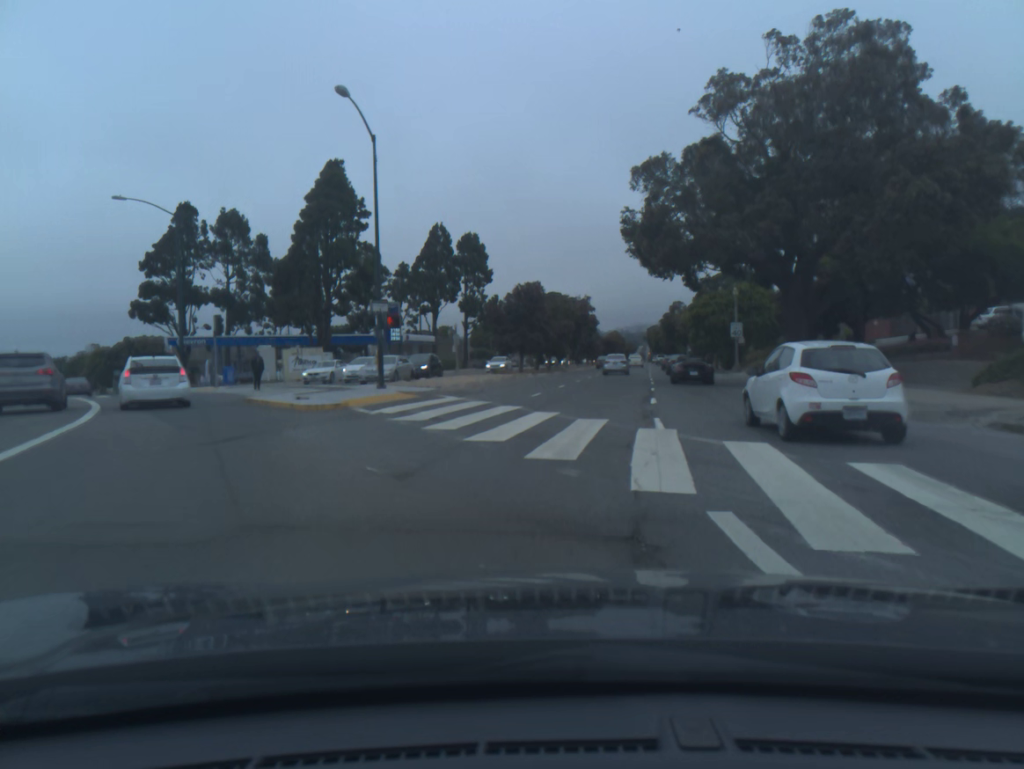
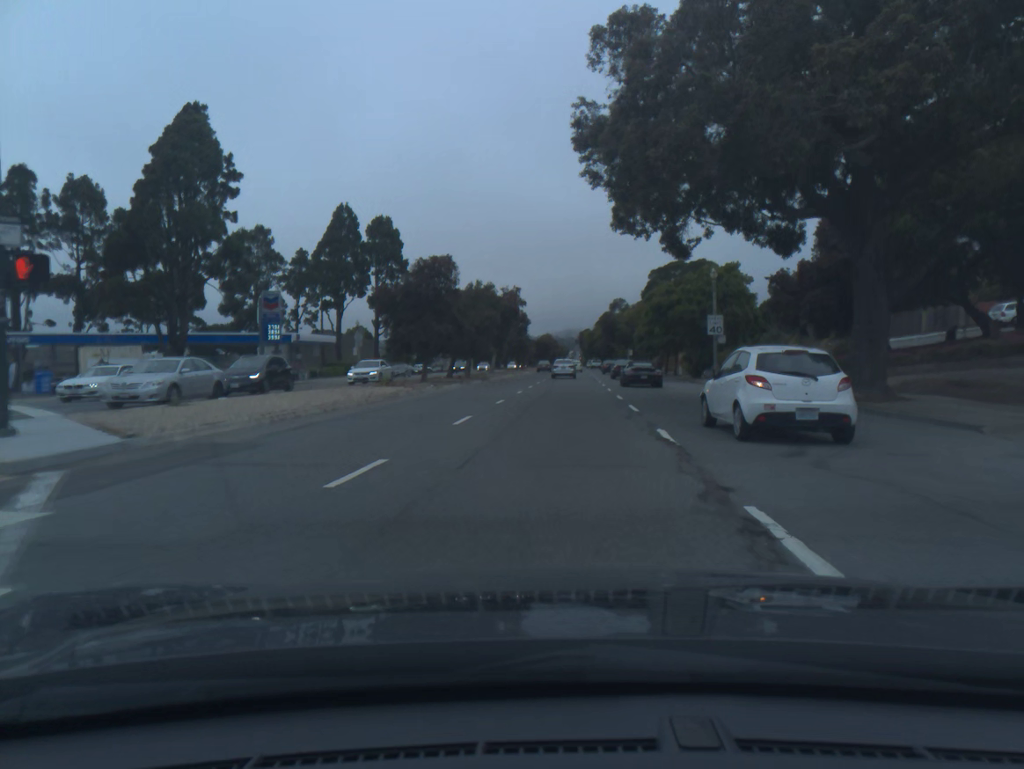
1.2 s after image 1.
(+0.9, +16.5) m; +5°
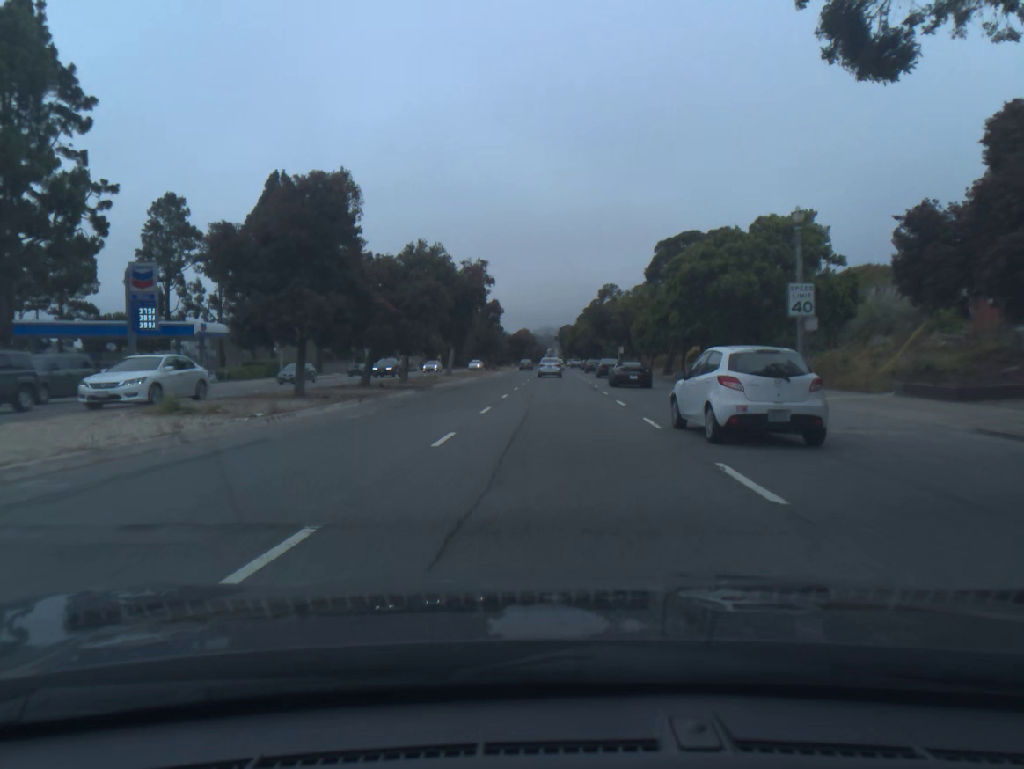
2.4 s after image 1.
(+0.2, +18.3) m; +2°
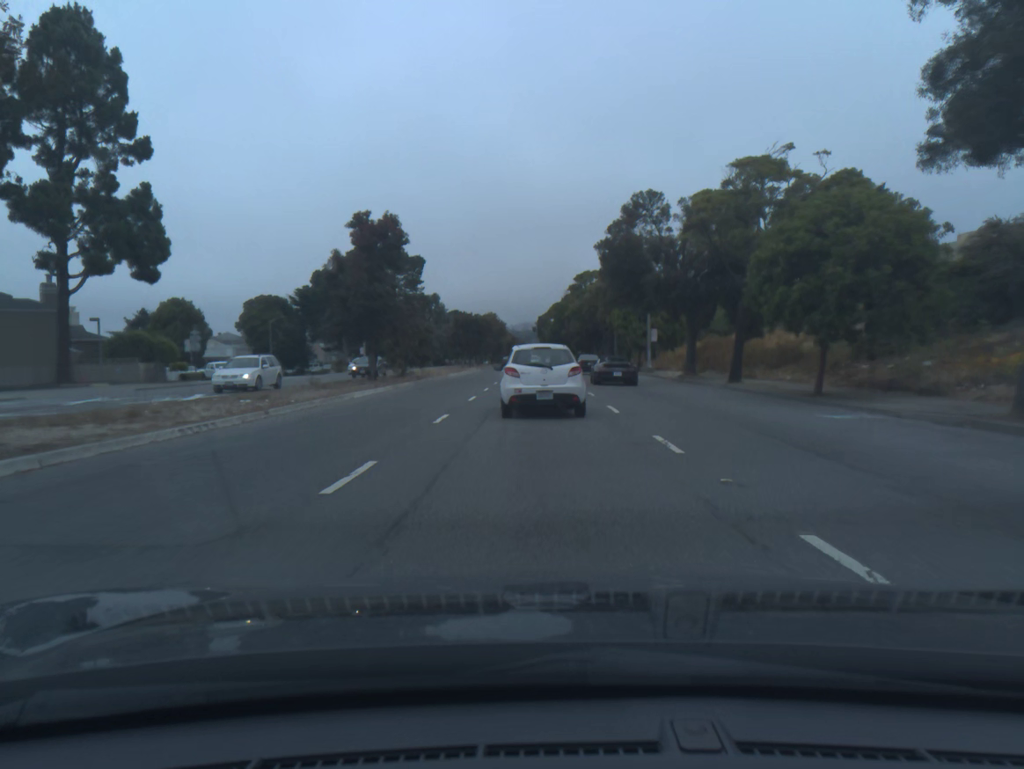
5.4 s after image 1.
(+1.0, +47.9) m; +2°
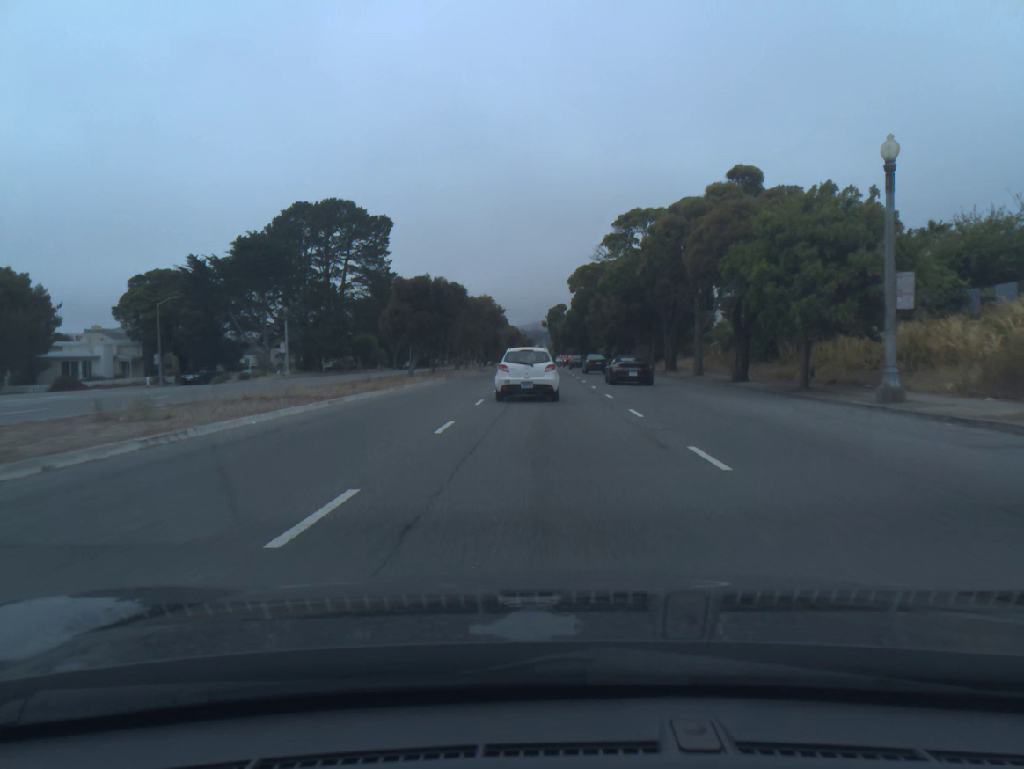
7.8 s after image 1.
(-0.5, +38.3) m; -1°
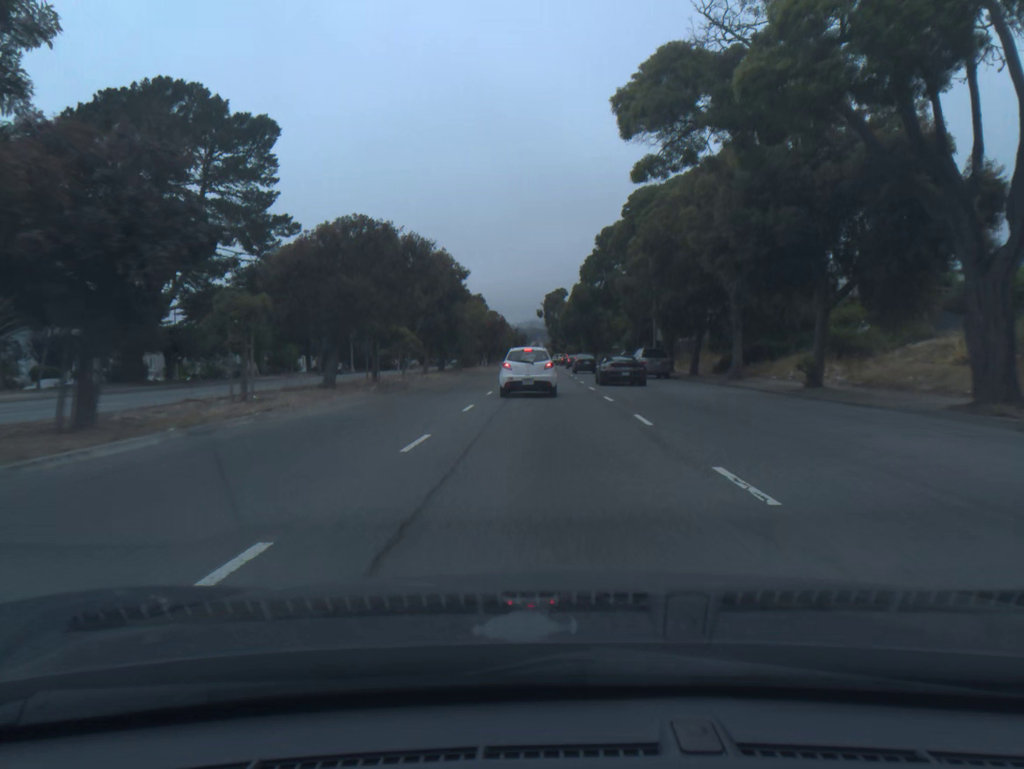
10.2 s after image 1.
(+0.2, +39.0) m; 0°
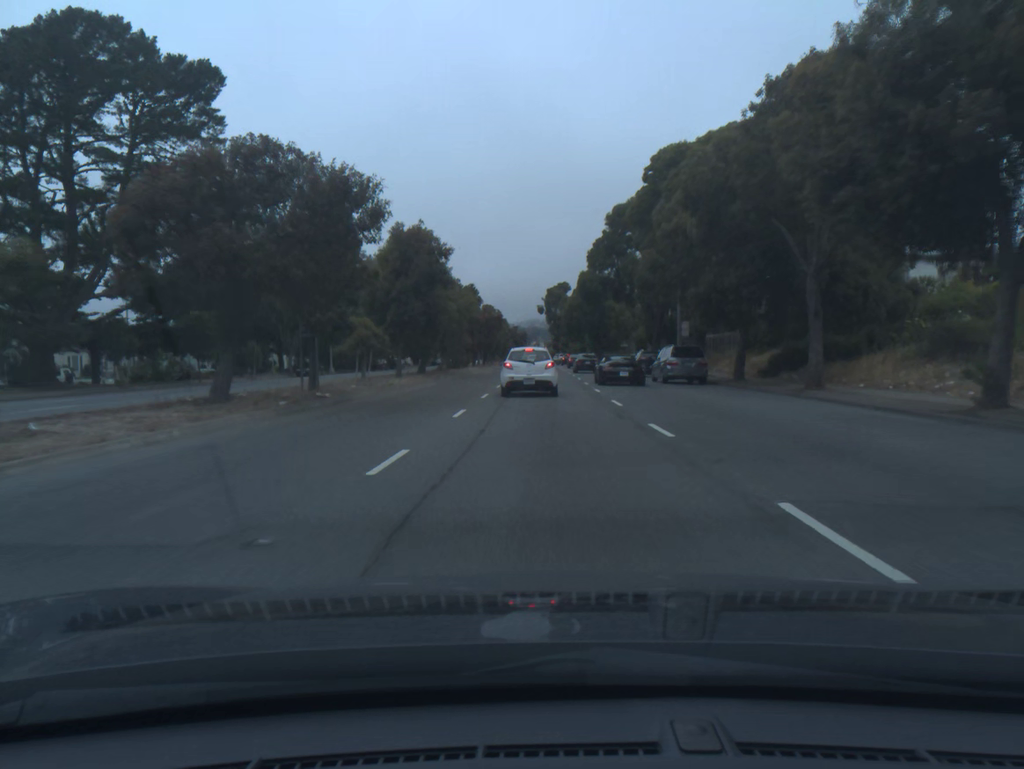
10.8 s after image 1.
(0.0, +9.6) m; 0°
